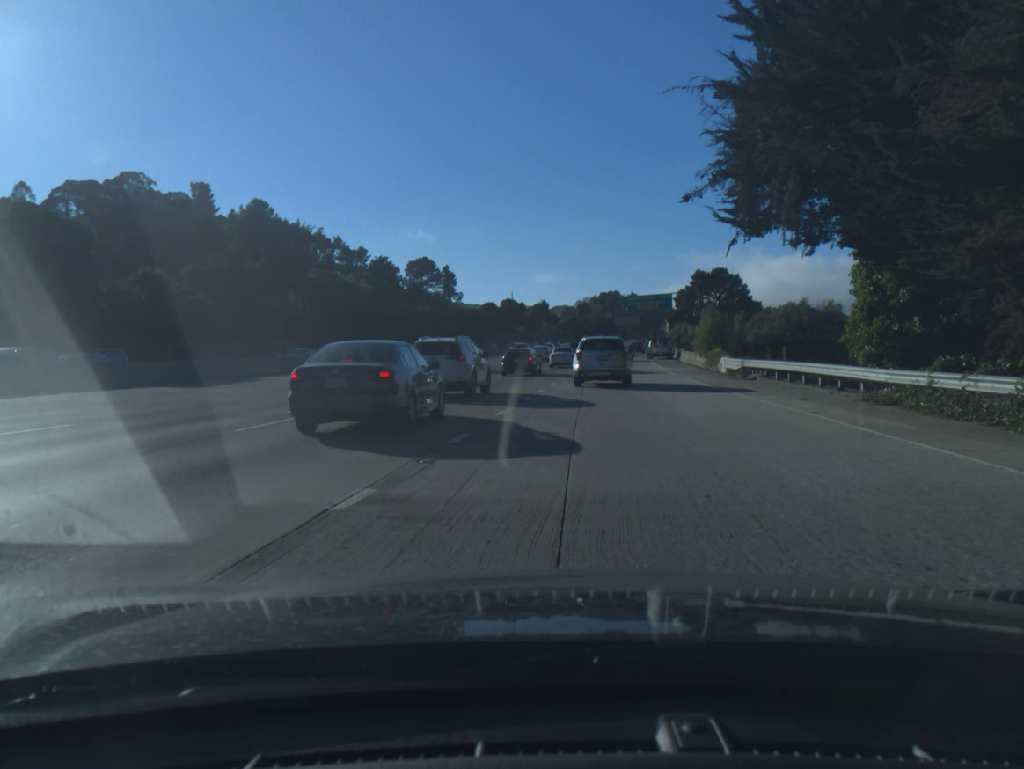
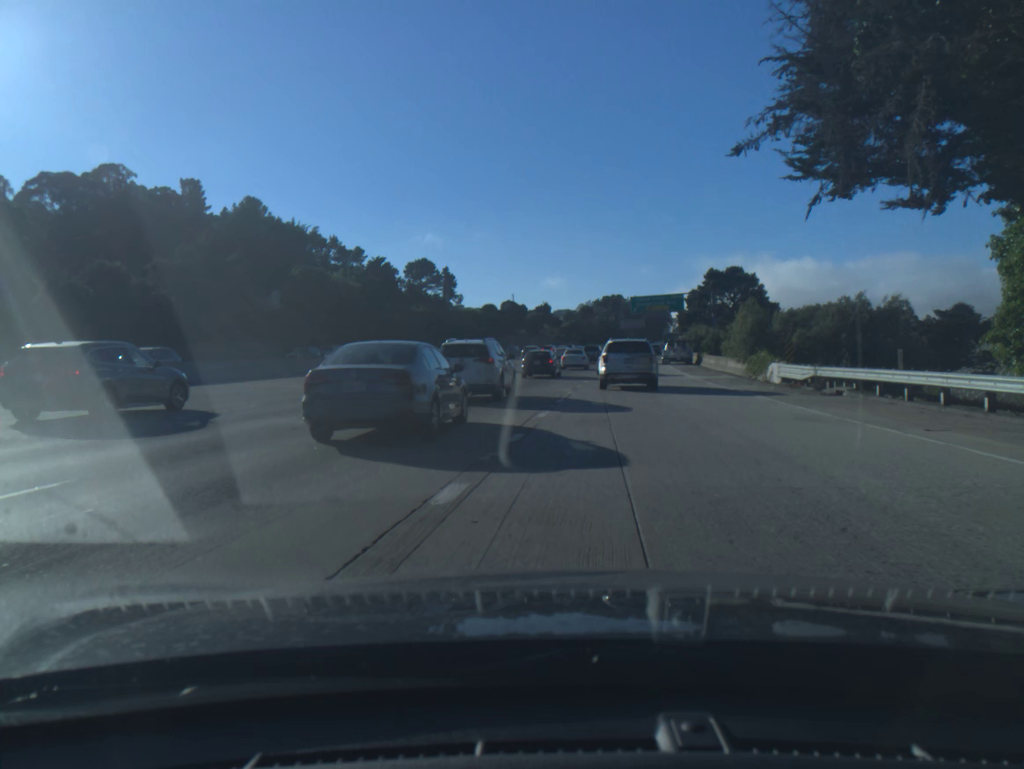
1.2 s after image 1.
(0.0, +8.9) m; 0°
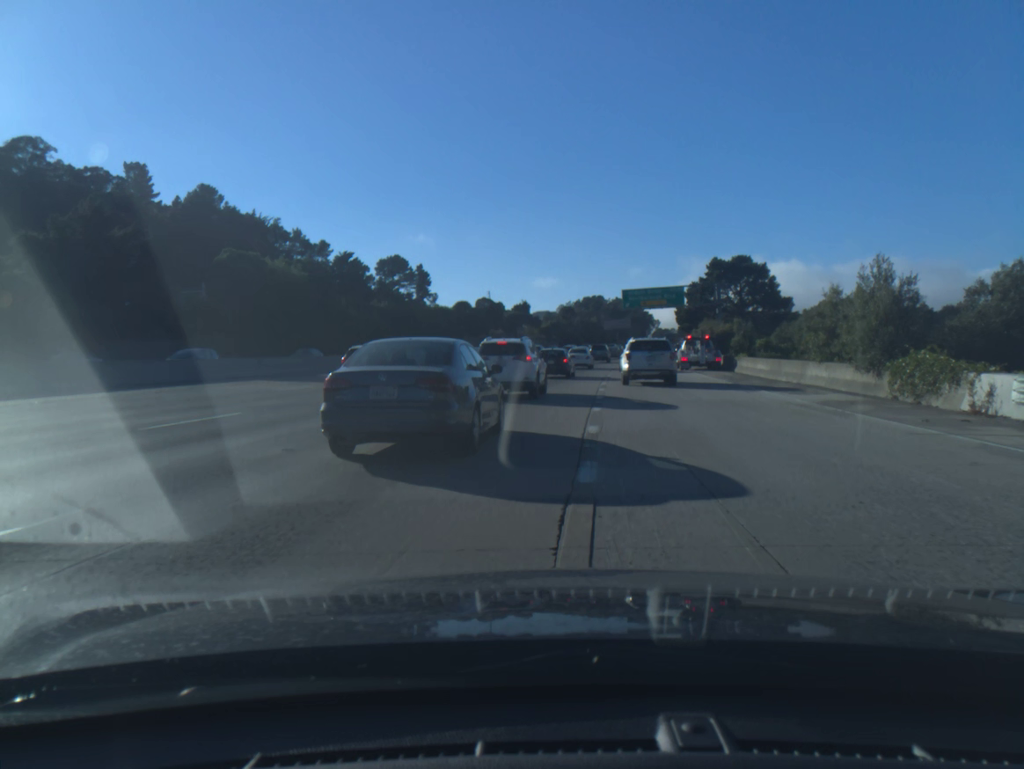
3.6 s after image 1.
(+0.2, +17.3) m; +2°
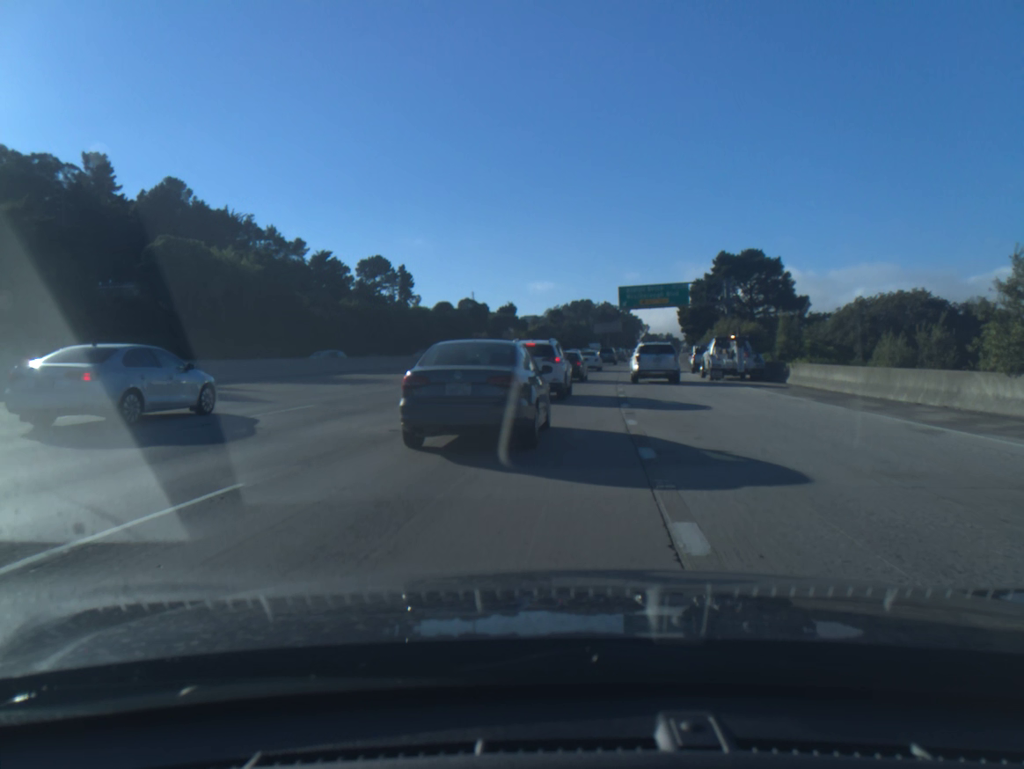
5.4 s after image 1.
(+0.1, +11.9) m; +1°
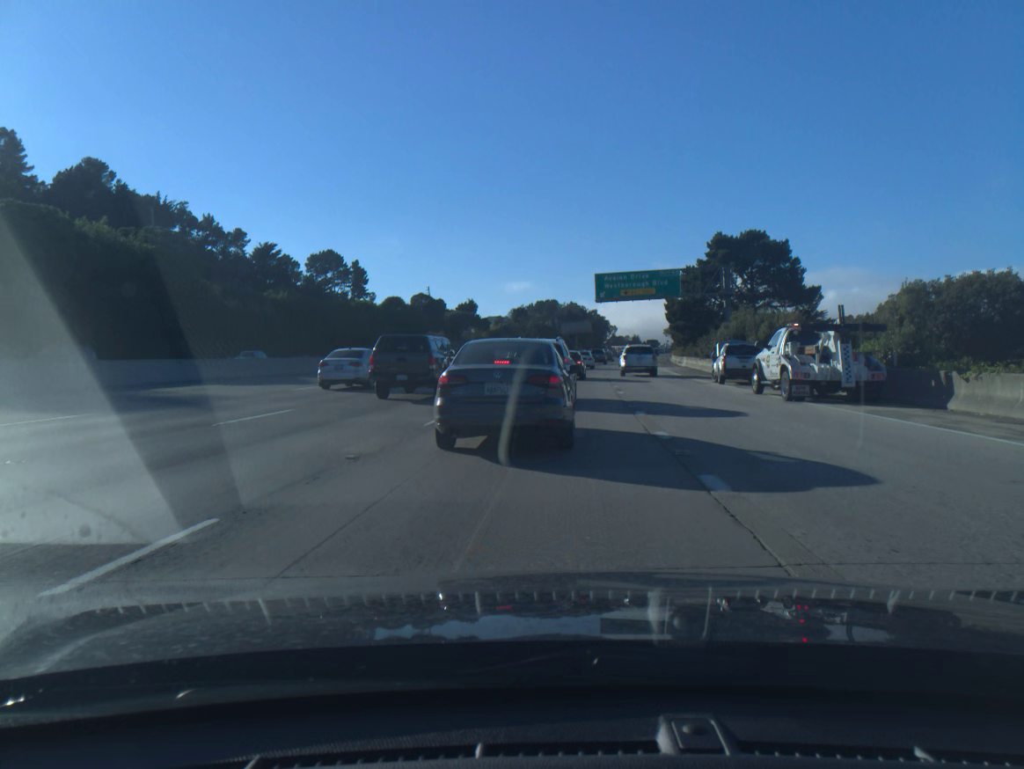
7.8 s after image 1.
(+0.4, +16.1) m; +3°
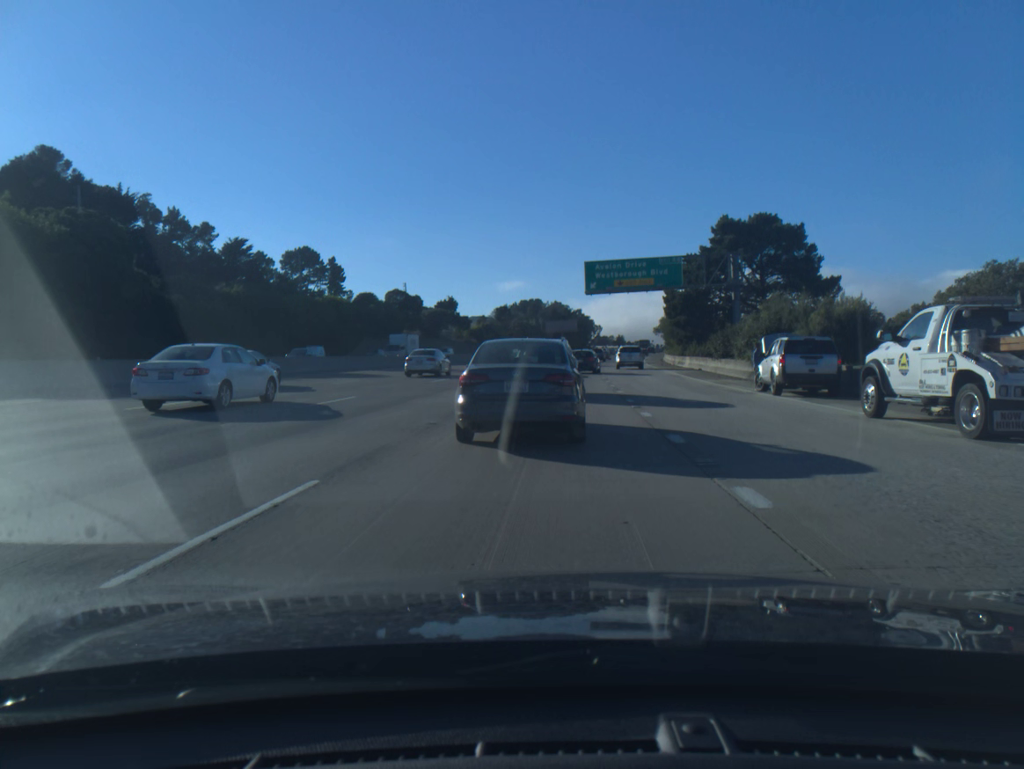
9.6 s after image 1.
(+0.1, +10.0) m; +1°
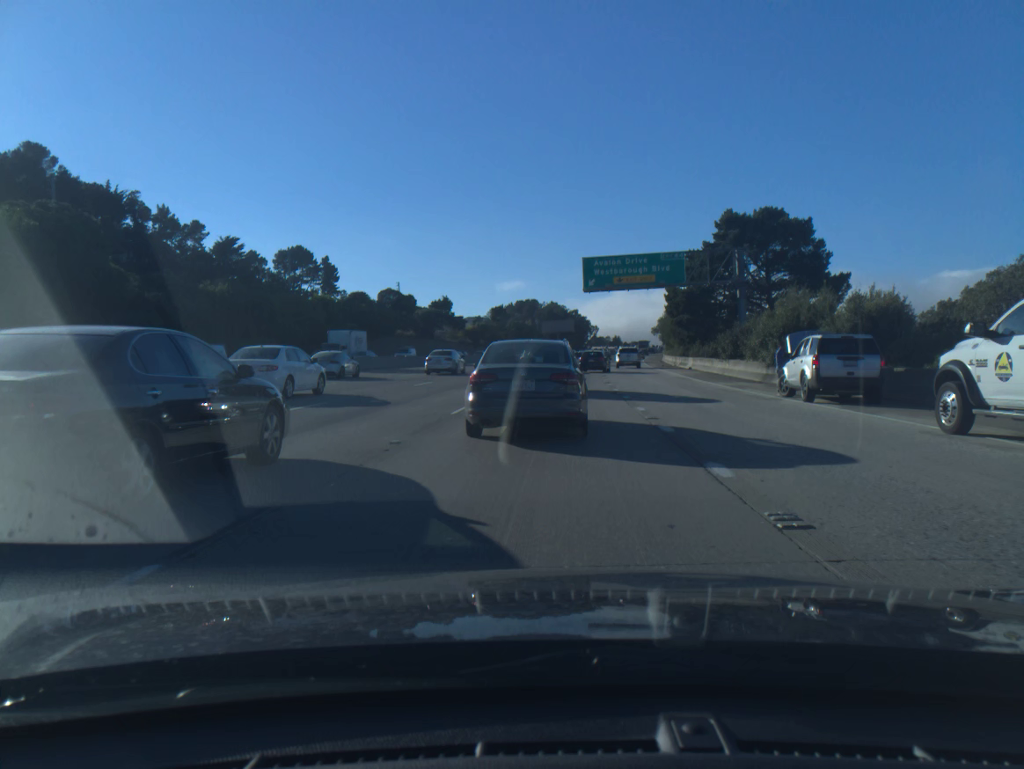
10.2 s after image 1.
(0.0, +3.1) m; 0°
